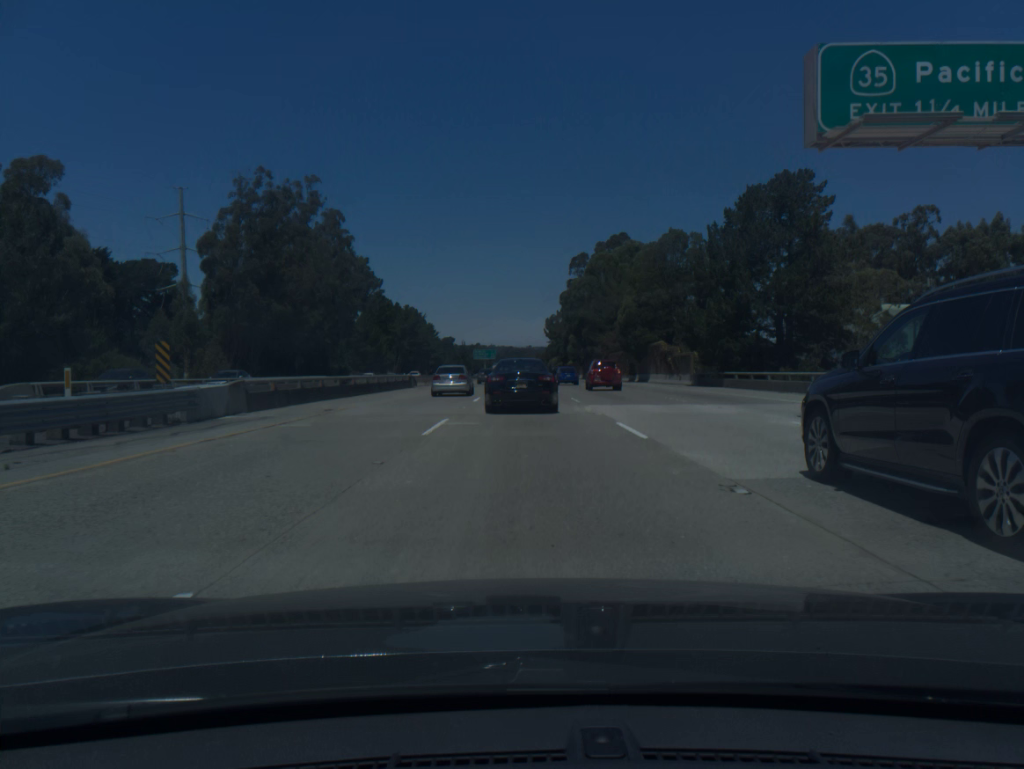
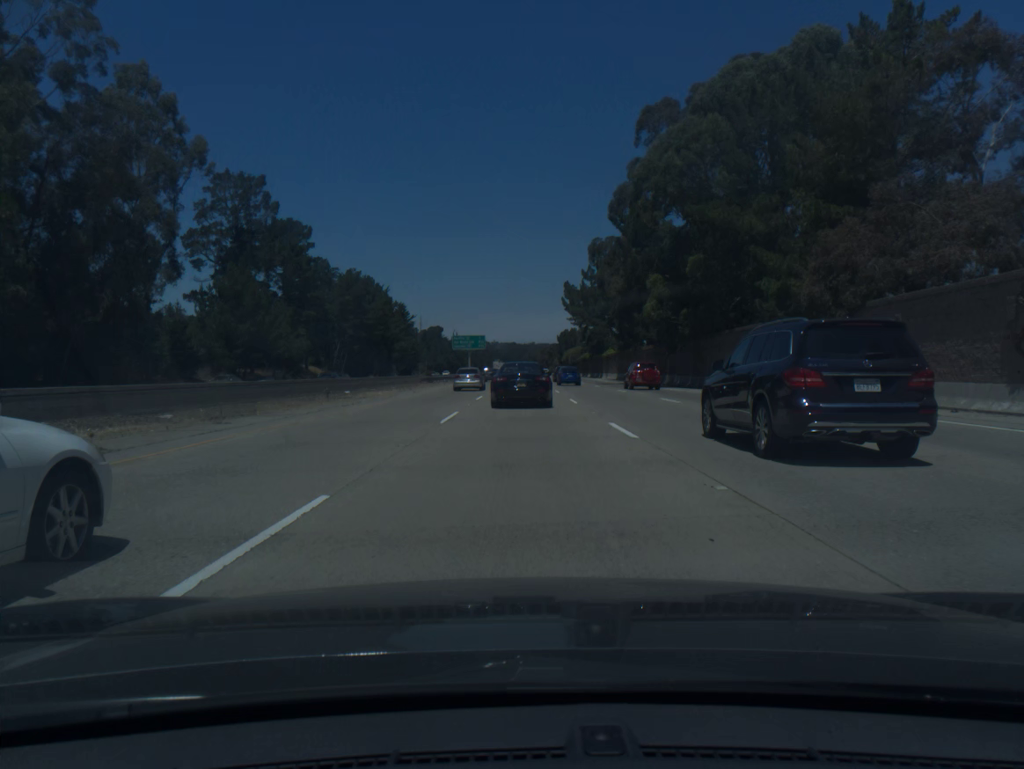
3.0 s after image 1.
(+0.2, +84.6) m; 0°
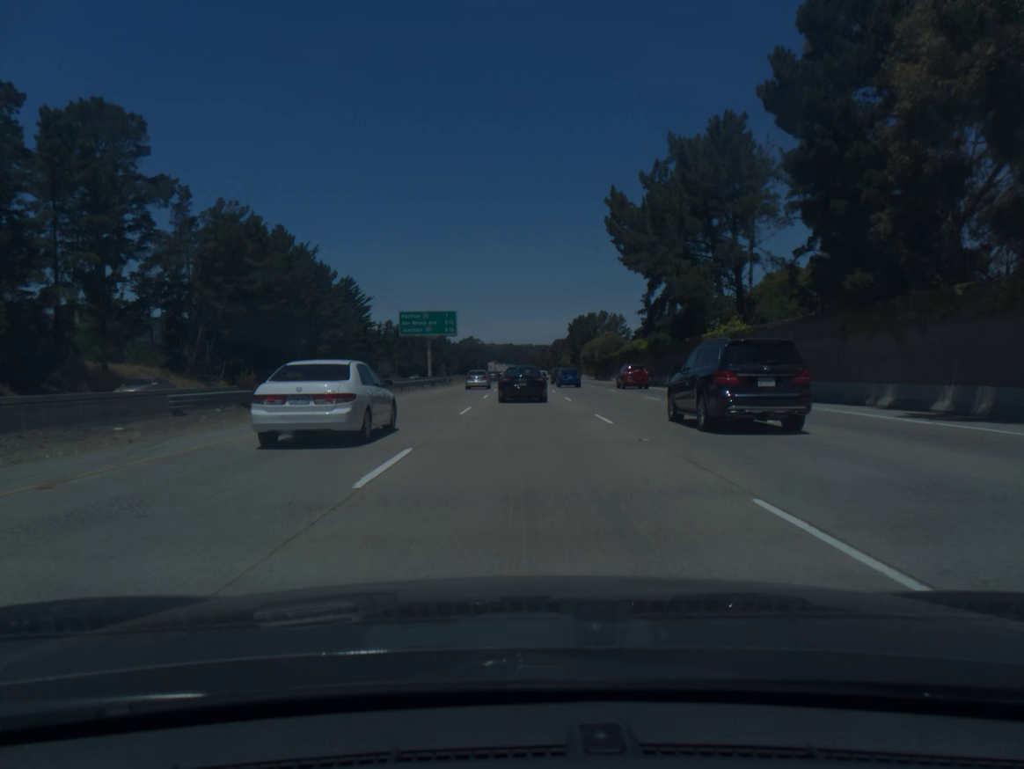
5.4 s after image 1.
(-0.1, +68.4) m; 0°
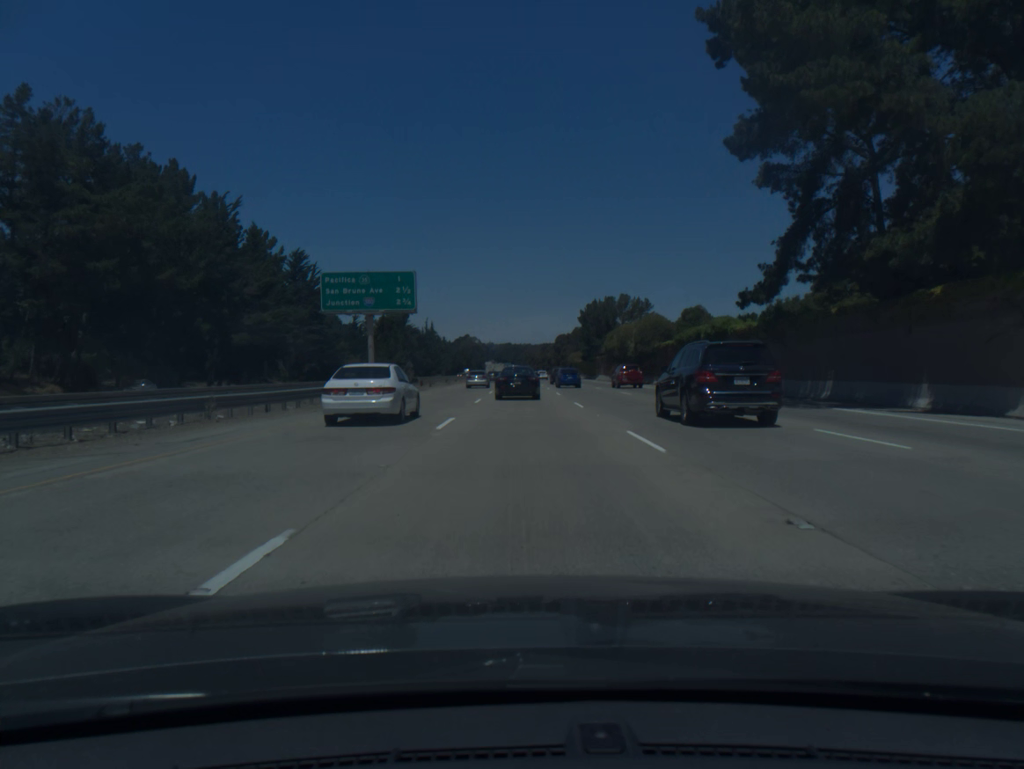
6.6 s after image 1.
(0.0, +35.6) m; 0°
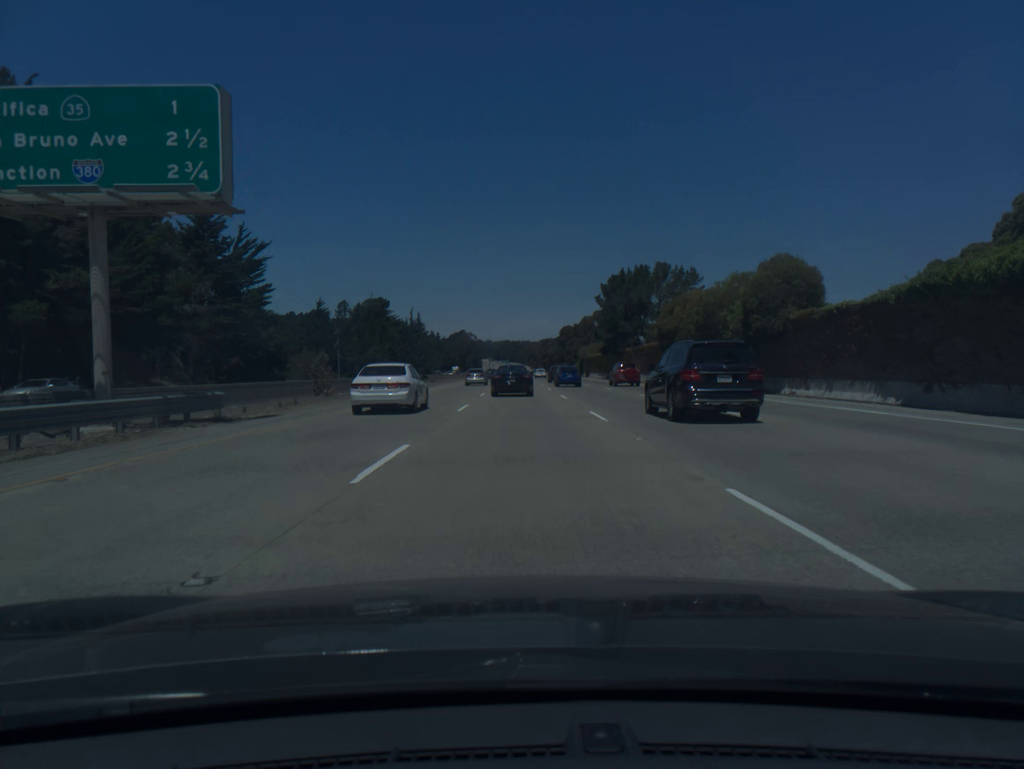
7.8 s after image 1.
(+0.1, +36.8) m; 0°
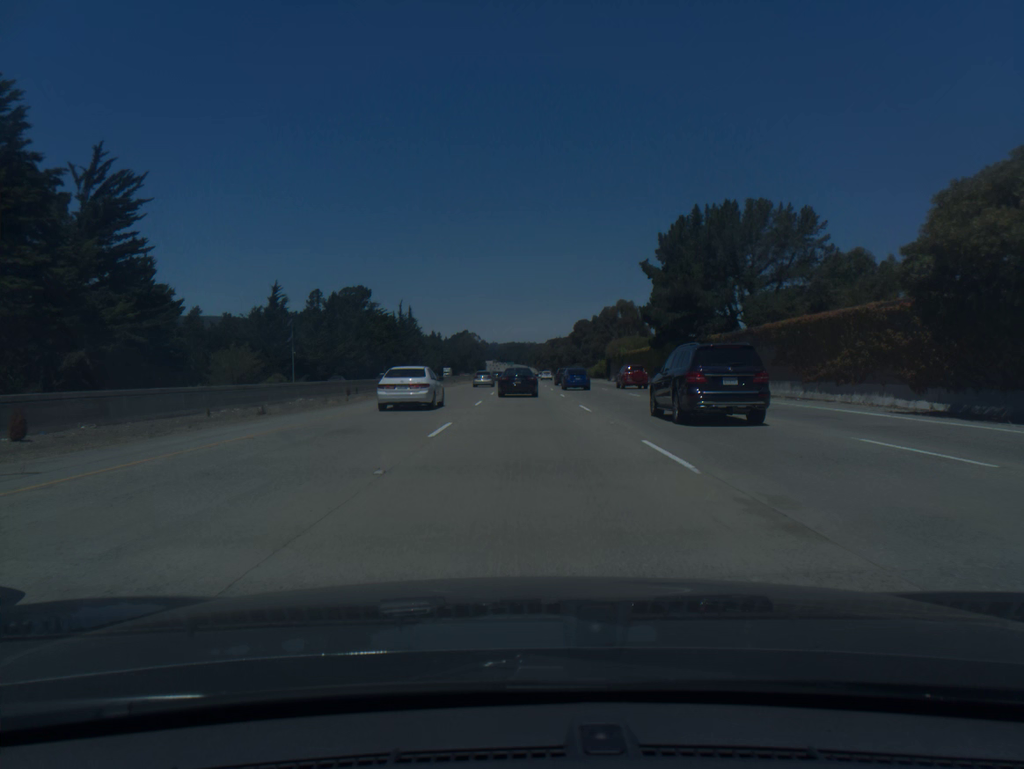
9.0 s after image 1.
(-0.1, +38.1) m; 0°
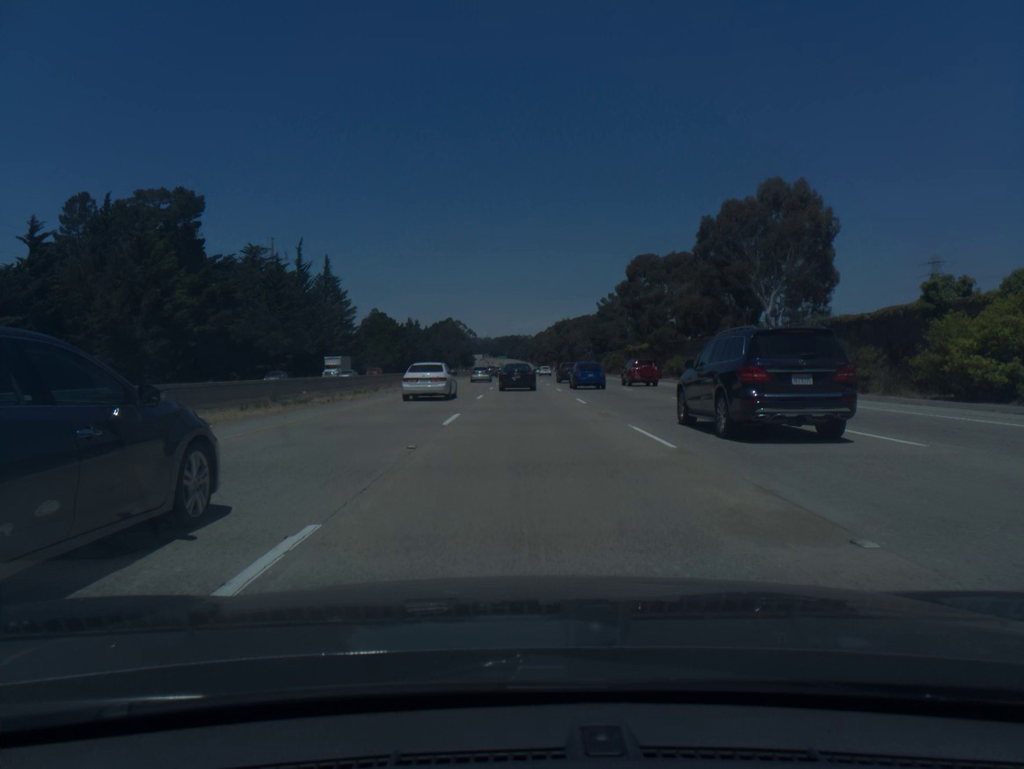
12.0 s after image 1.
(+0.3, +100.3) m; 0°
